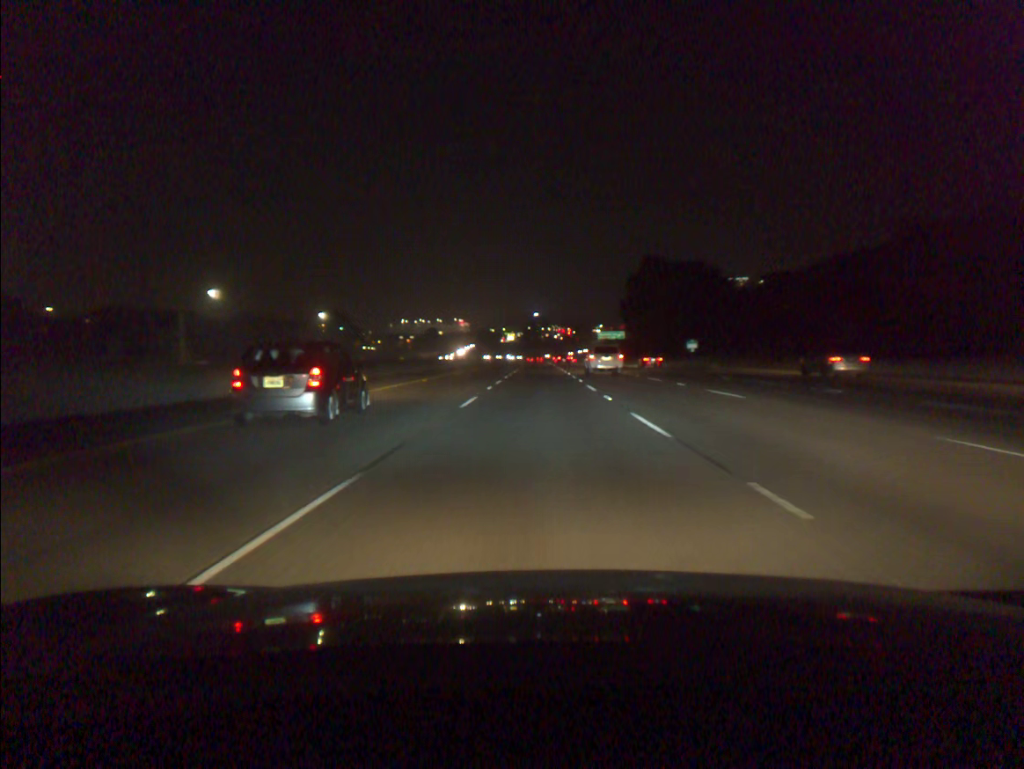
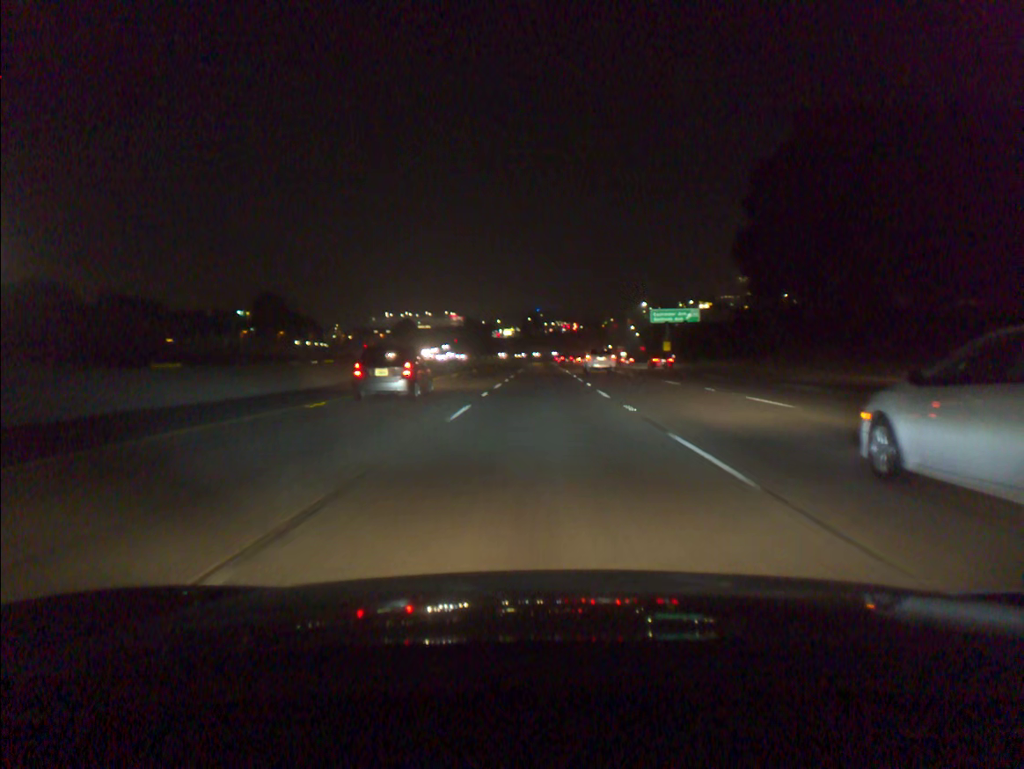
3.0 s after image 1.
(-0.4, +91.6) m; 0°
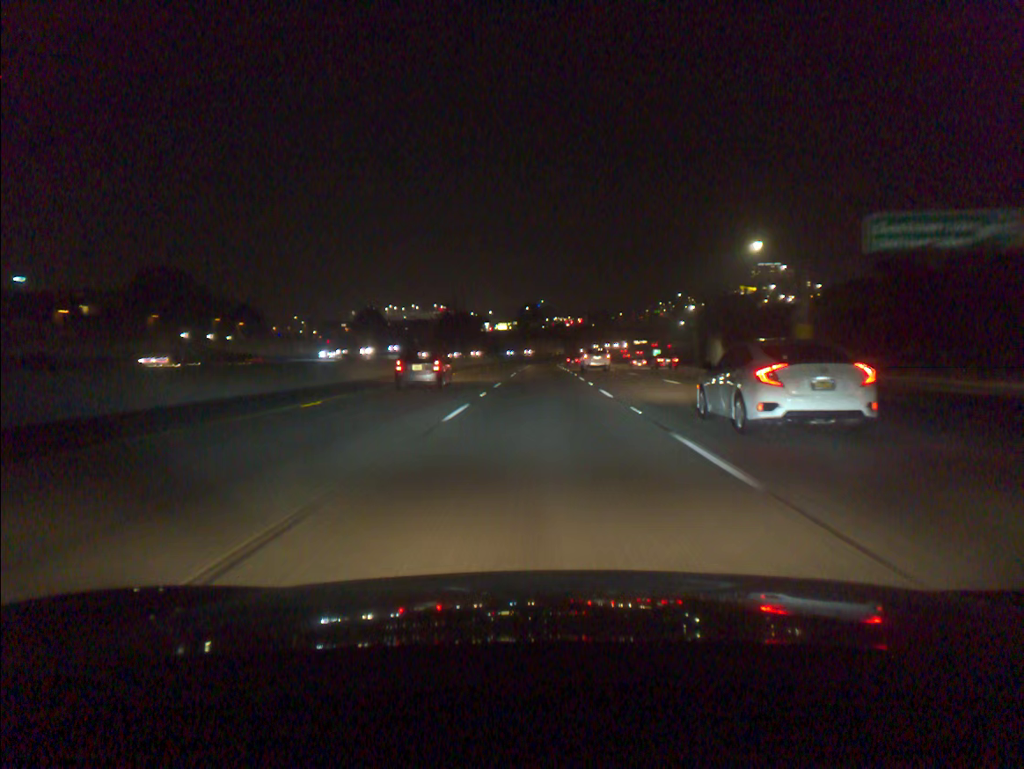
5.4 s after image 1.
(0.0, +73.3) m; 0°
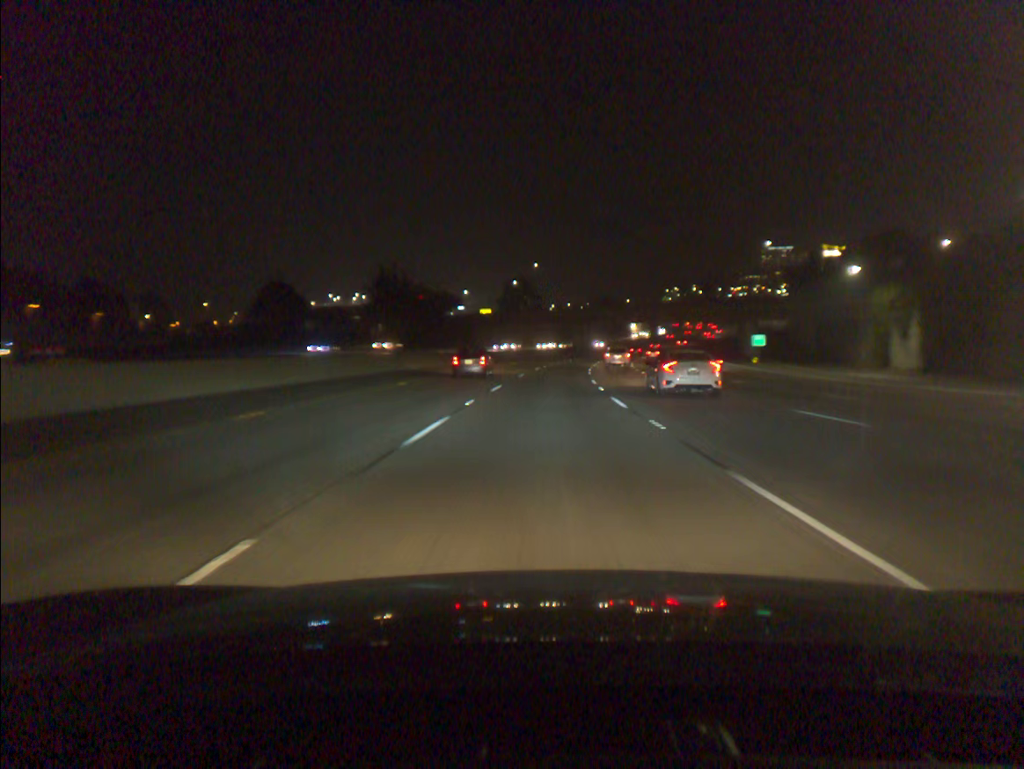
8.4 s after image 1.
(+0.1, +91.5) m; 0°
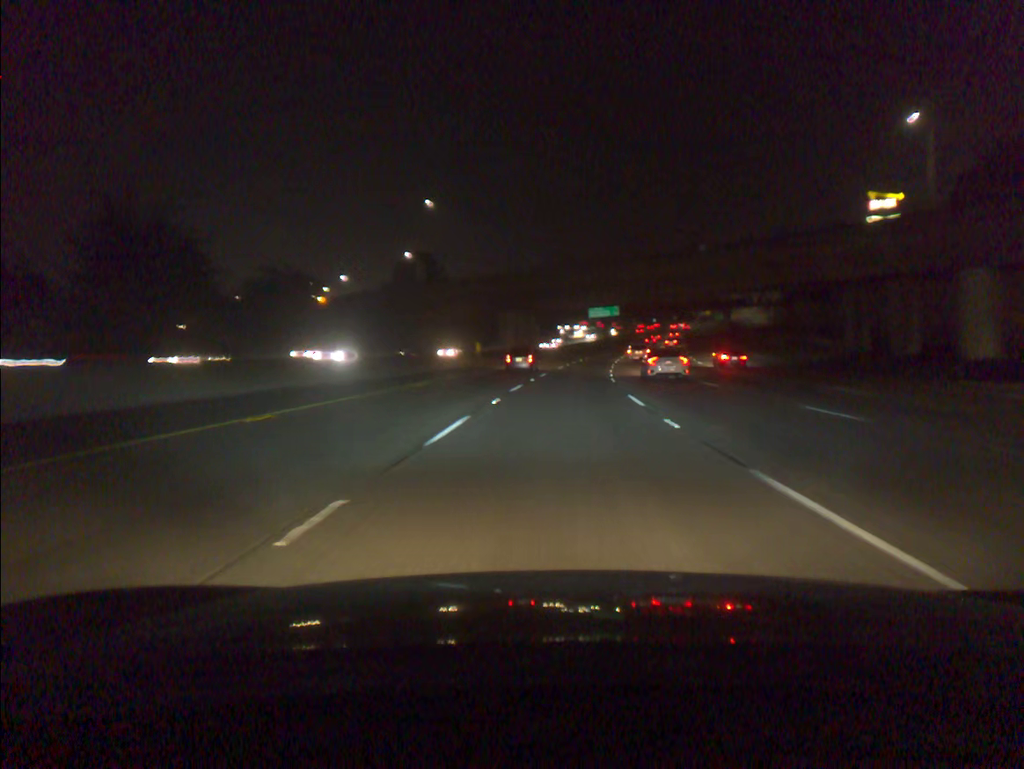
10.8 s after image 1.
(+2.6, +73.1) m; +5°
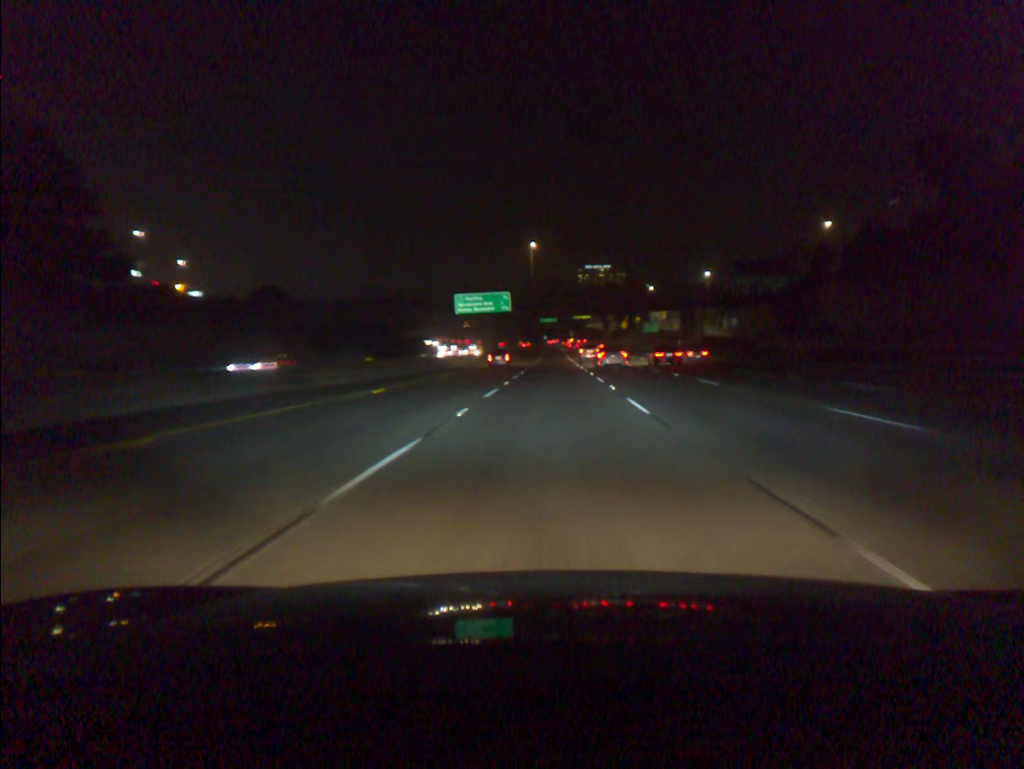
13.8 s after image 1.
(+7.4, +90.7) m; +9°
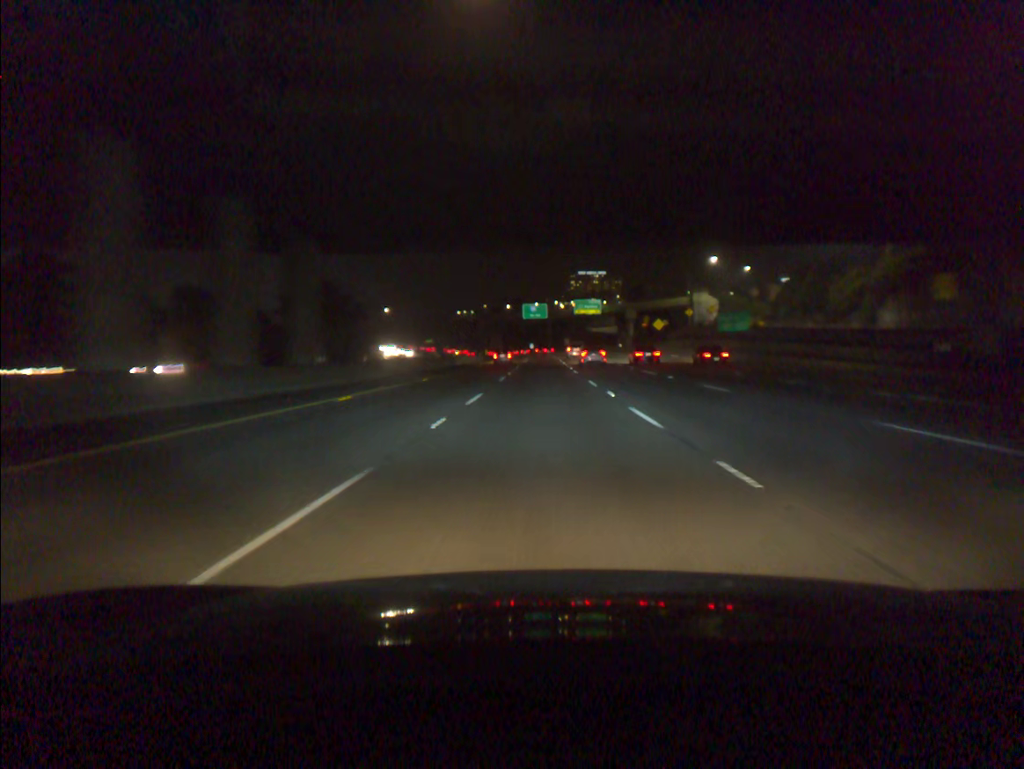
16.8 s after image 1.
(+1.5, +90.3) m; +1°
